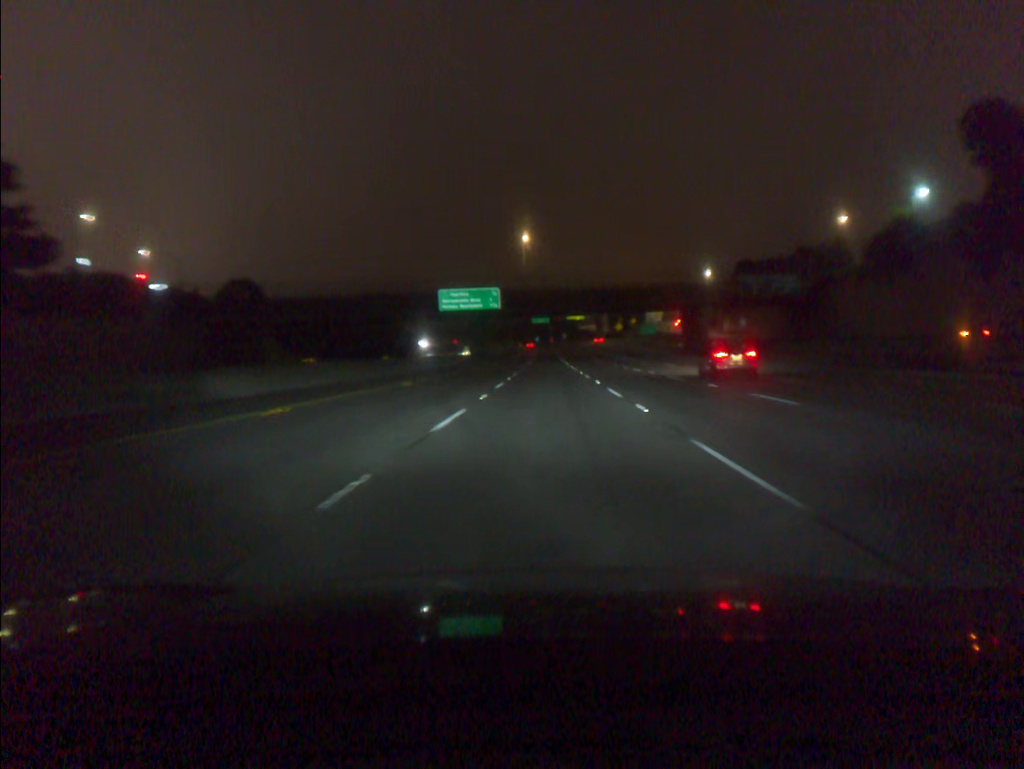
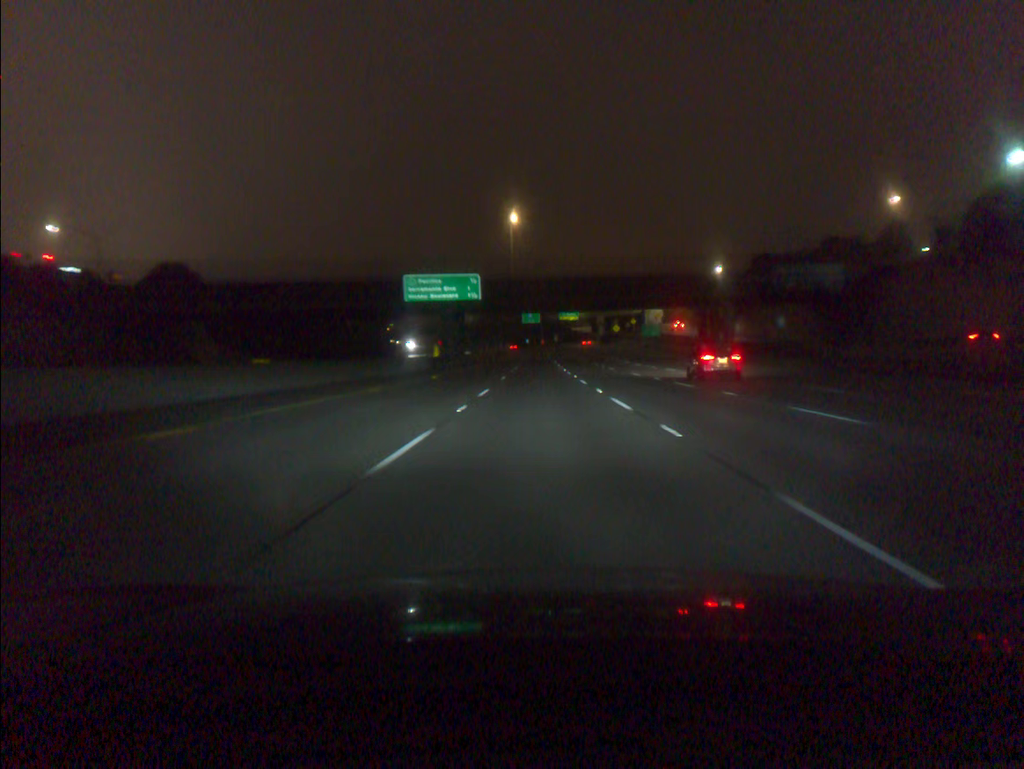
(+0.1, +18.6) m; +1°
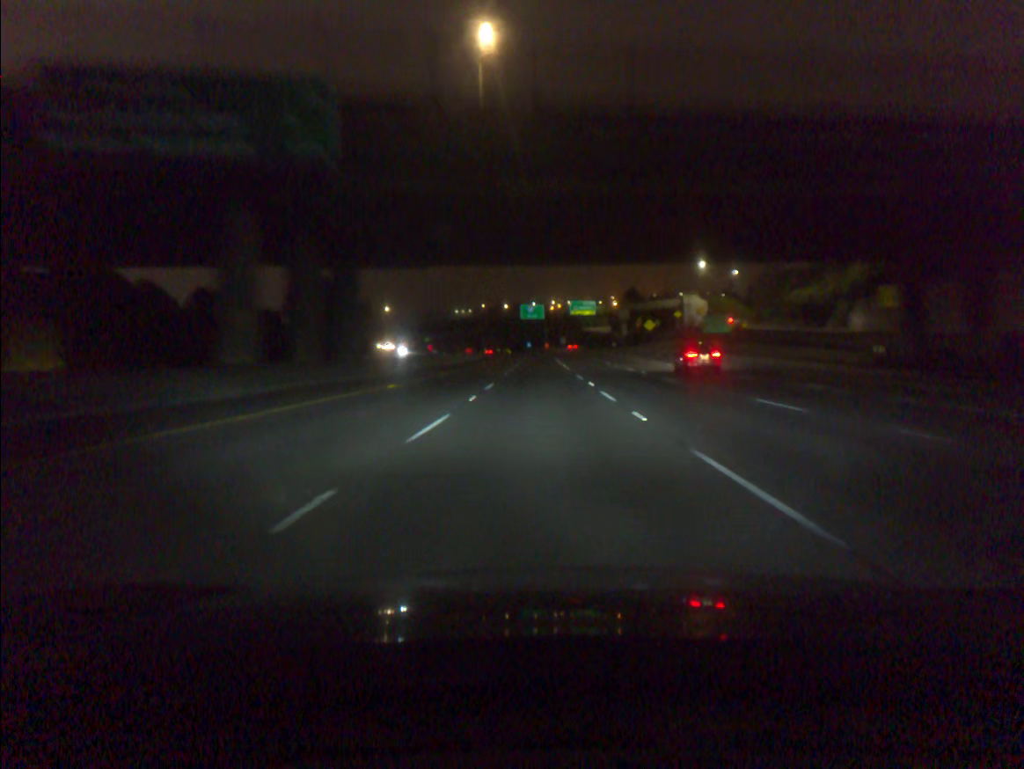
(+0.1, +55.6) m; 0°
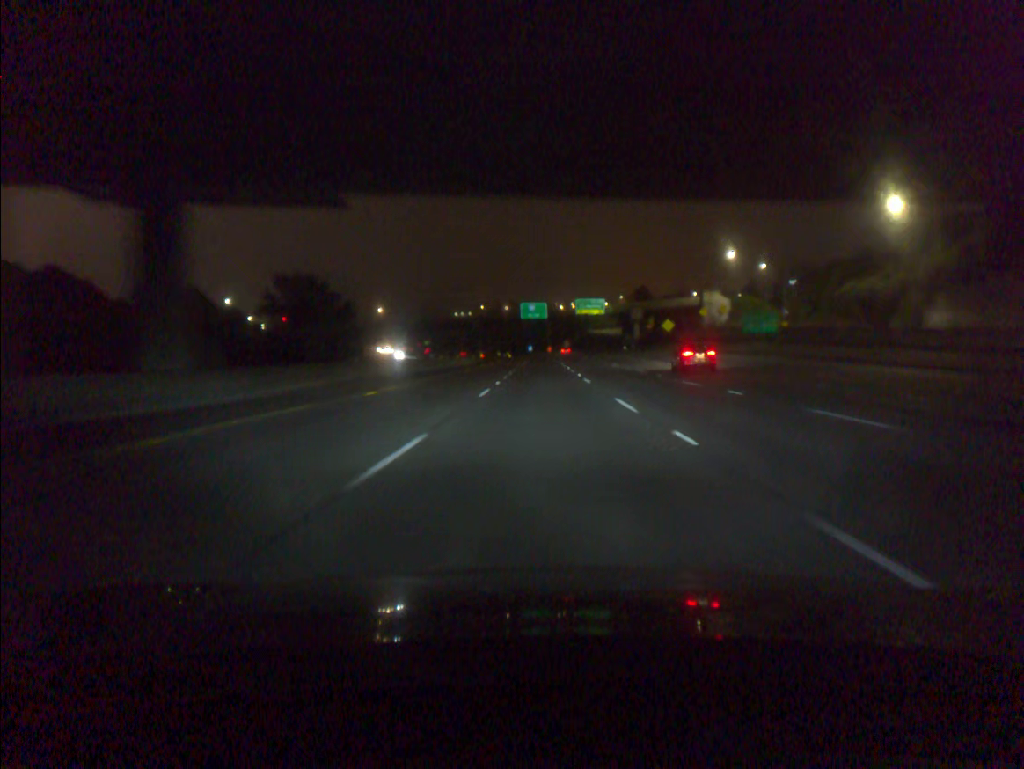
(0.0, +18.5) m; 0°
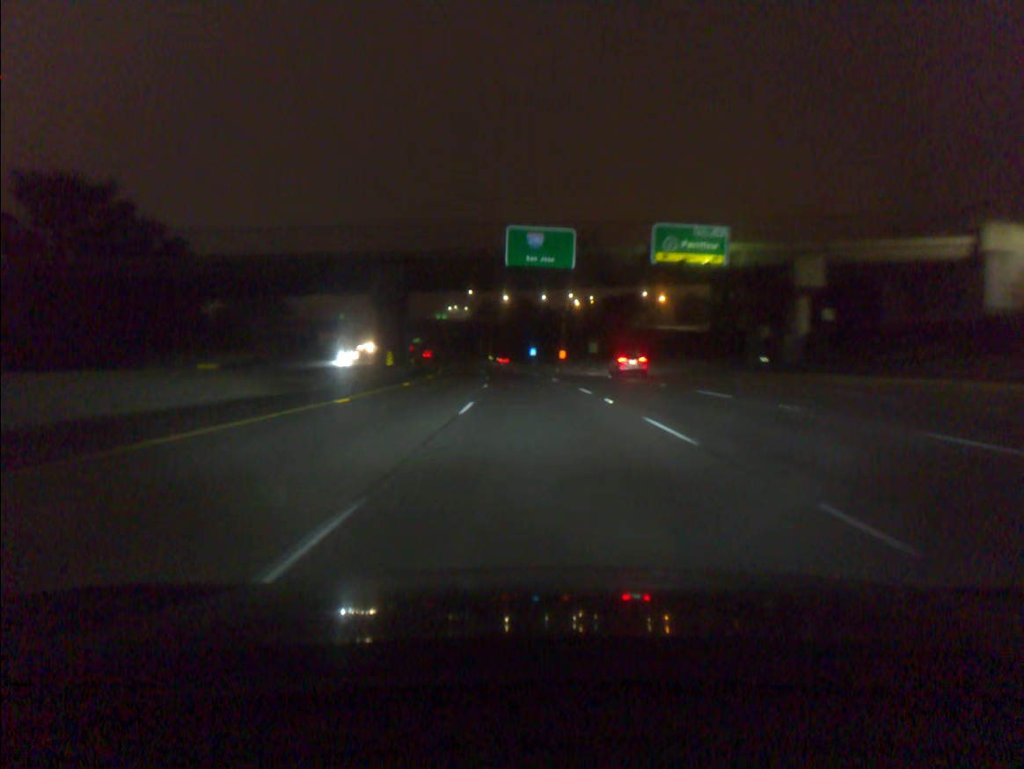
(-0.2, +92.7) m; -1°
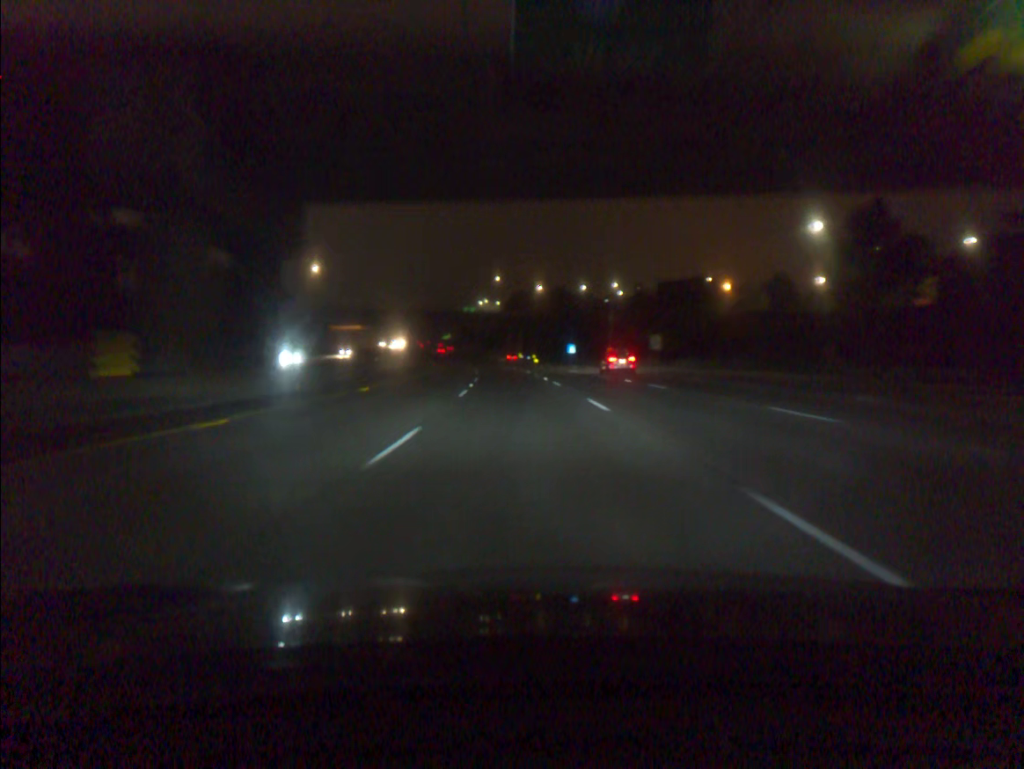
(-0.7, +37.4) m; -3°
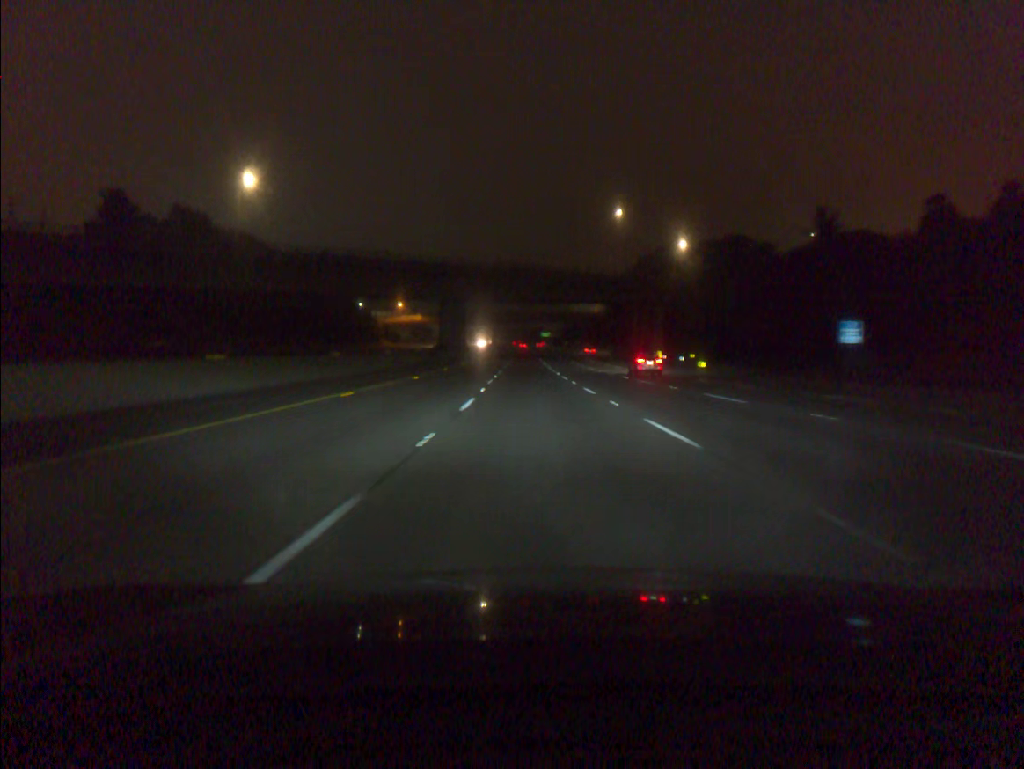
(-6.9, +93.7) m; -8°
